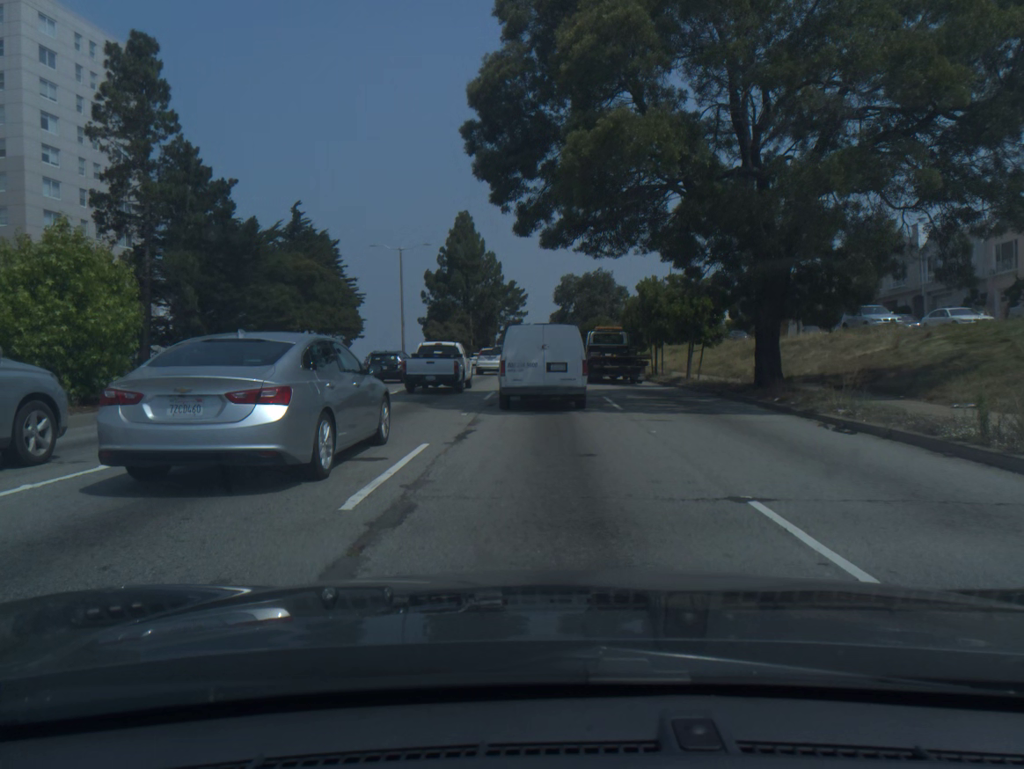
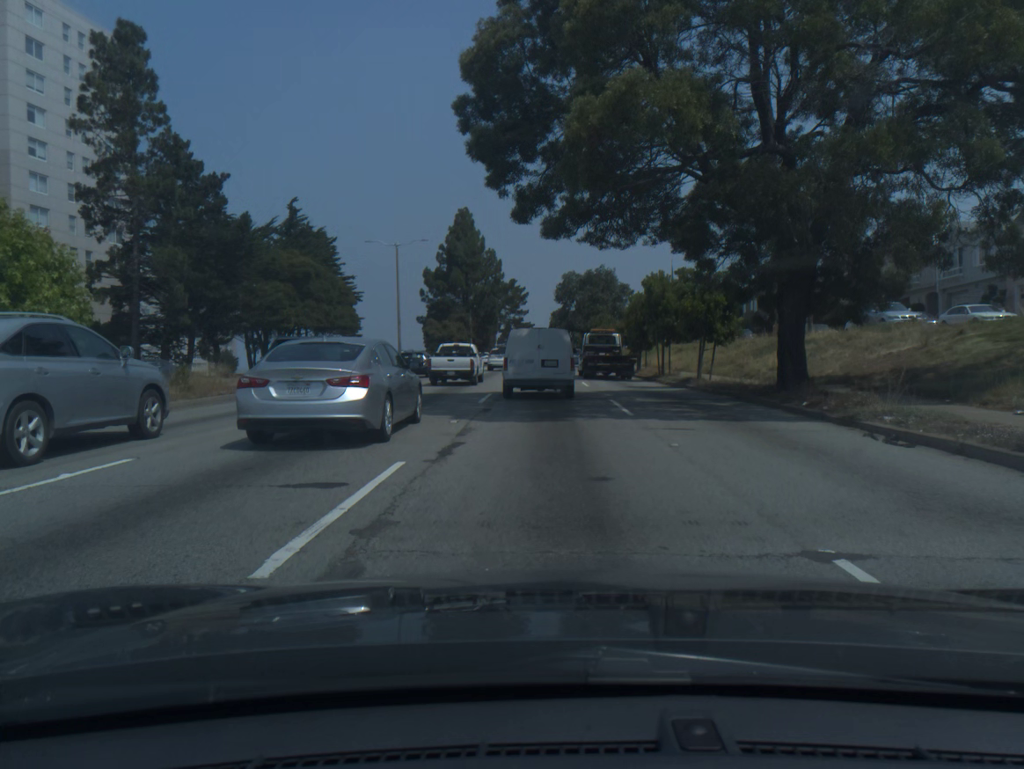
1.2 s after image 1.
(0.0, +1.8) m; 0°
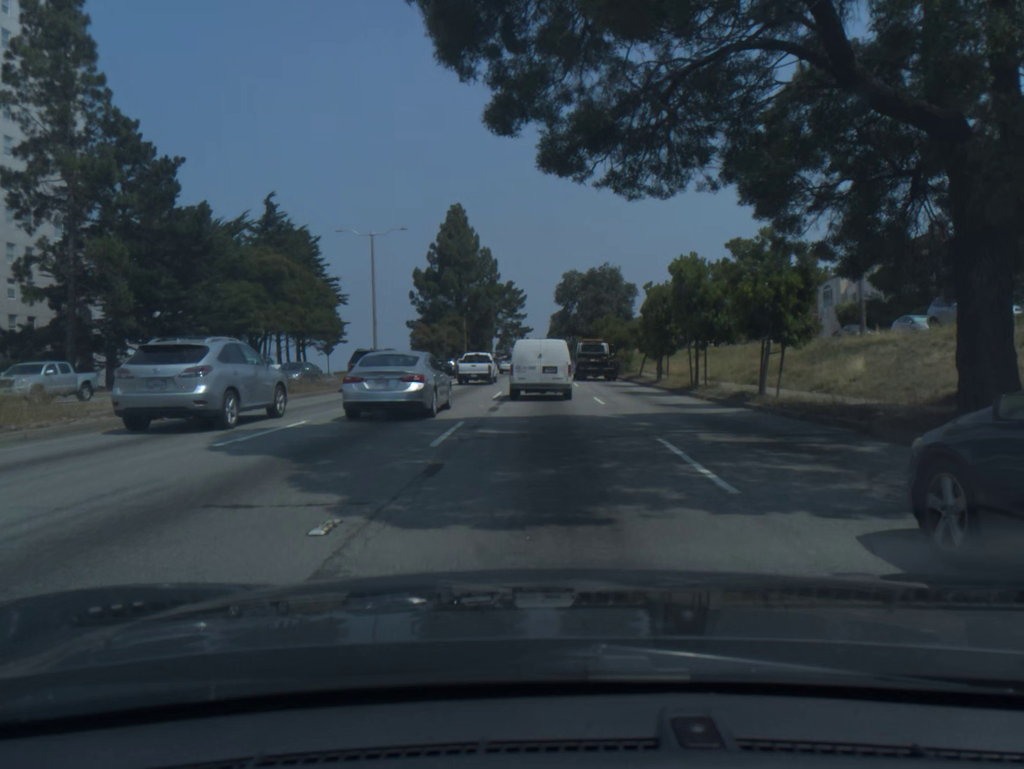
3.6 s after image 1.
(-0.1, +8.0) m; 0°
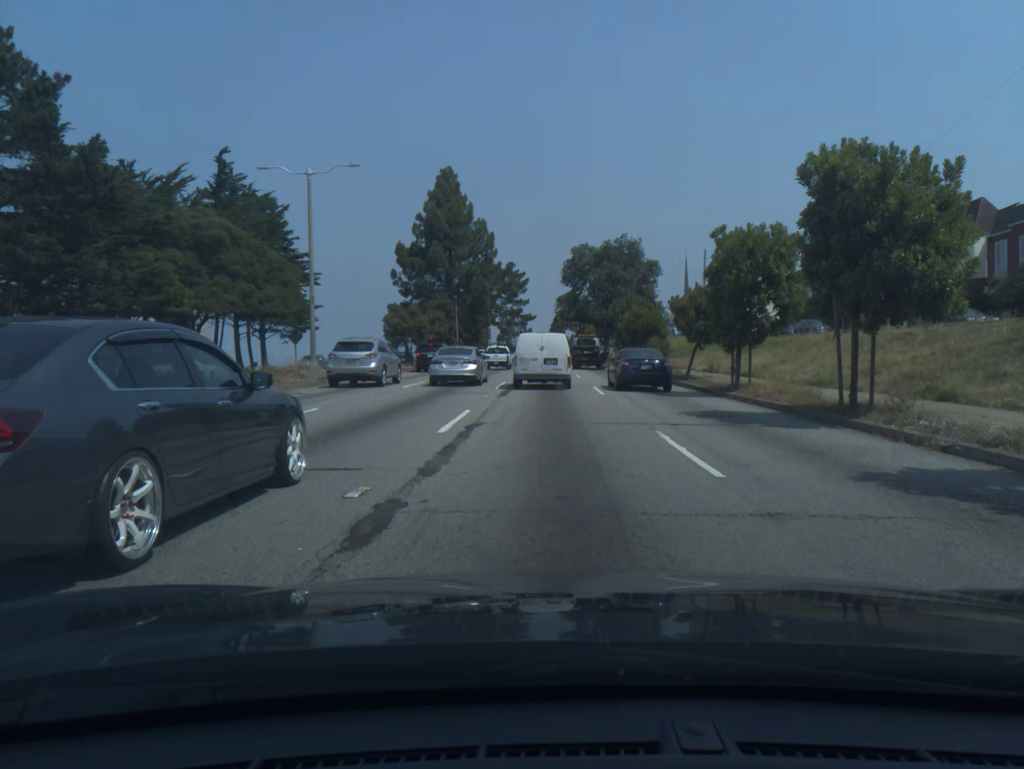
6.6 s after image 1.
(0.0, +13.8) m; 0°
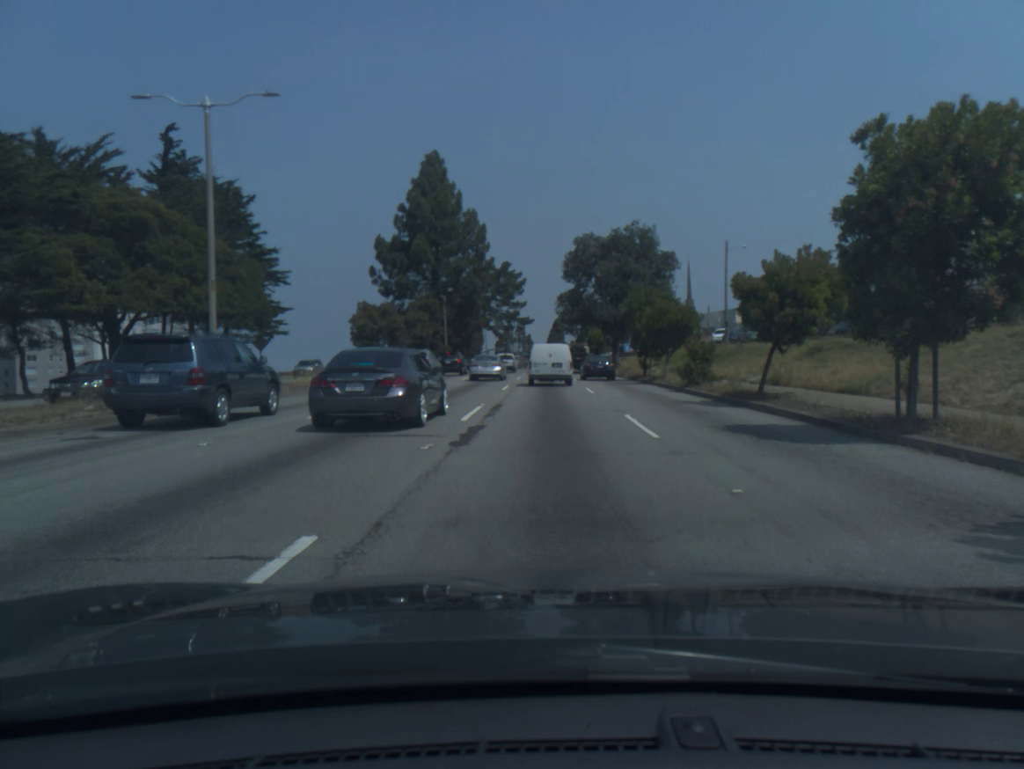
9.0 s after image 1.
(0.0, +10.7) m; 0°
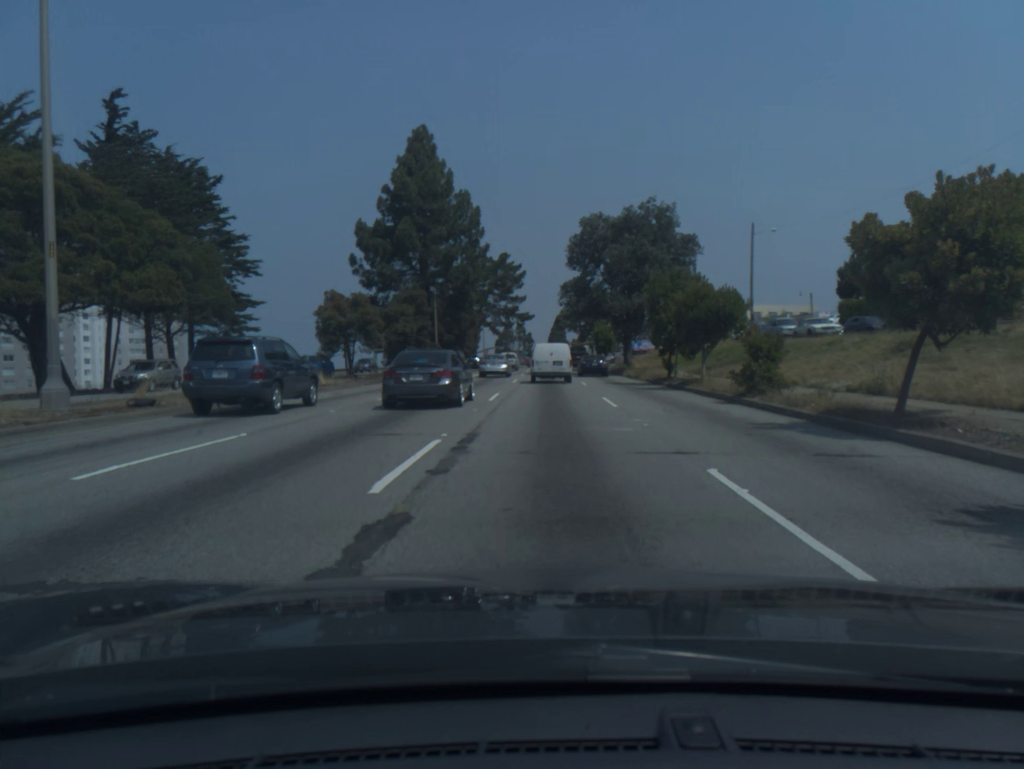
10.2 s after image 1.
(0.0, +7.9) m; 0°
